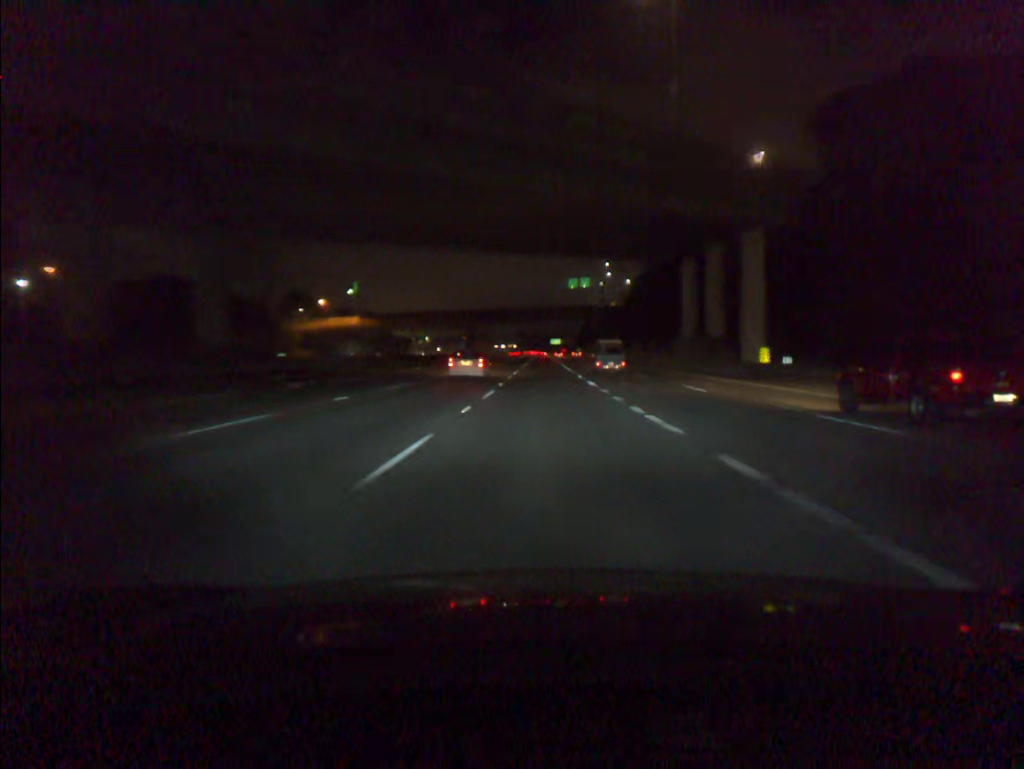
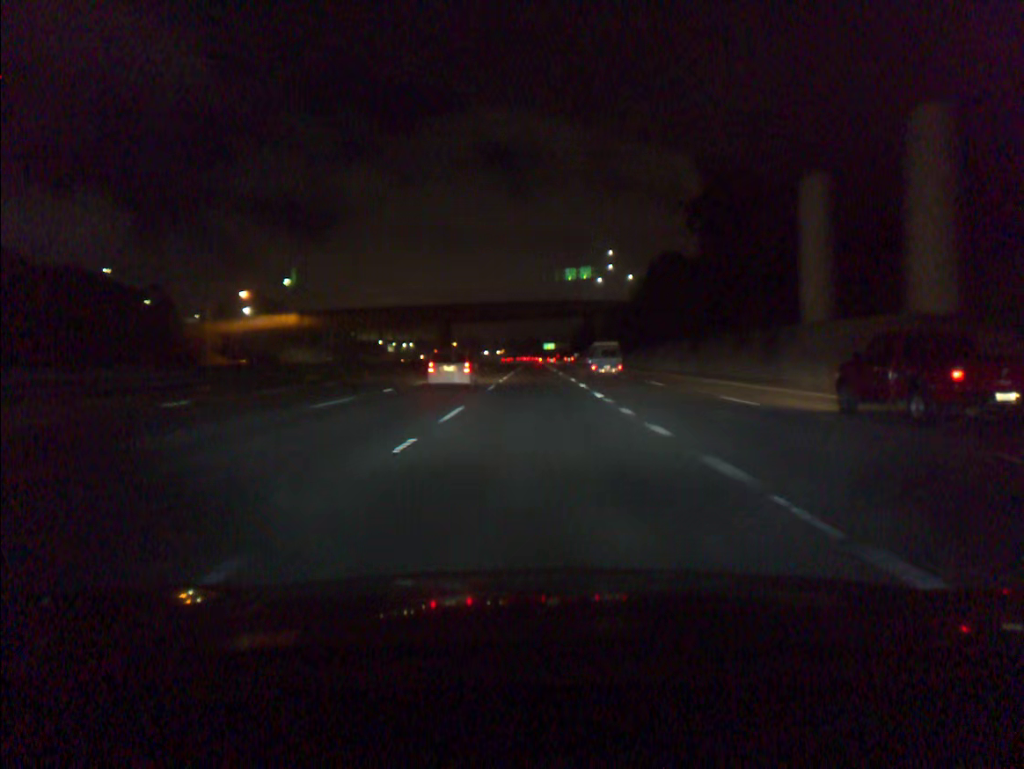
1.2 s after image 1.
(+0.2, +36.3) m; +1°
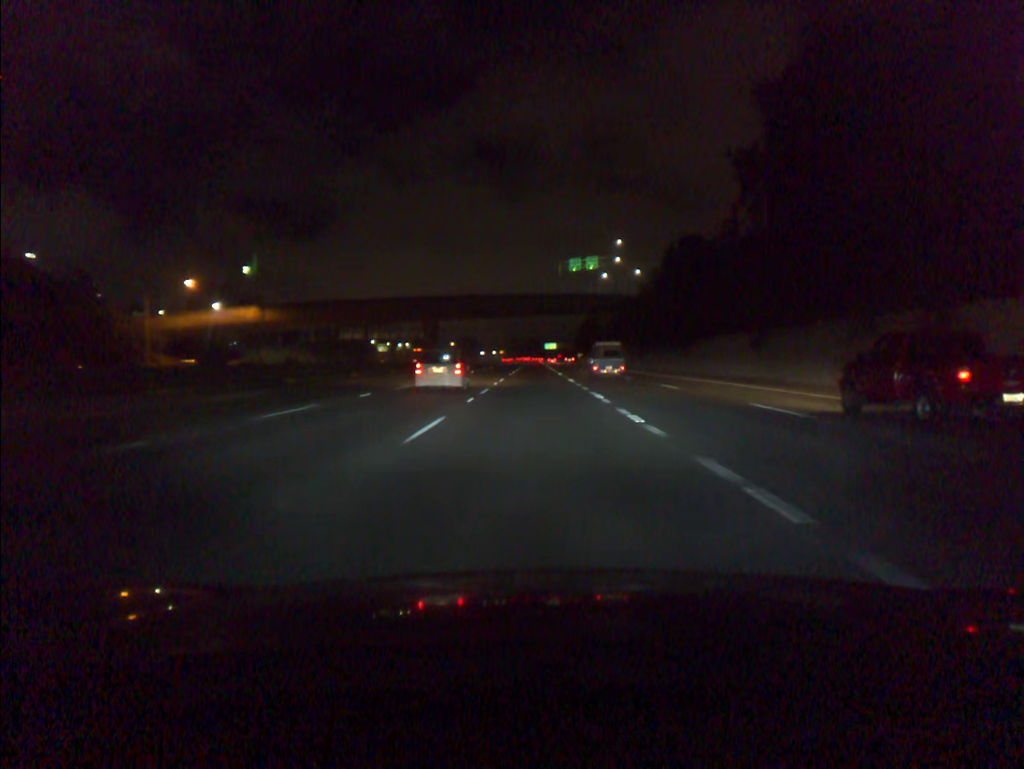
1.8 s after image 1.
(0.0, +18.1) m; 0°
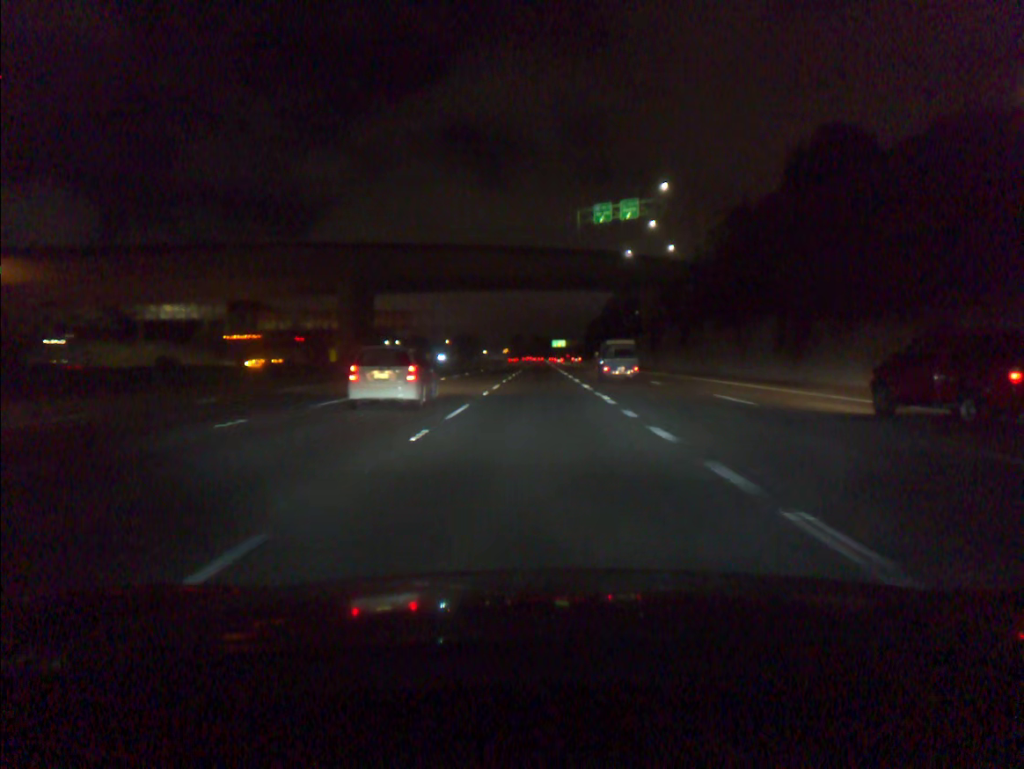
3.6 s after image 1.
(-0.3, +54.2) m; 0°
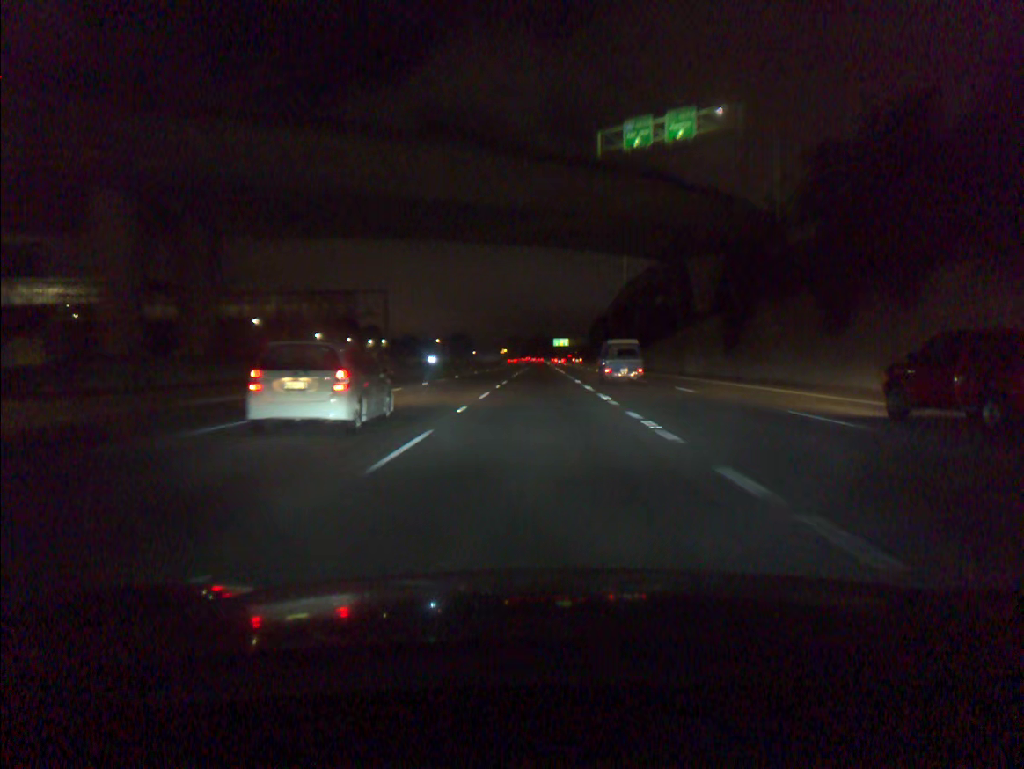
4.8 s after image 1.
(0.0, +36.3) m; 0°
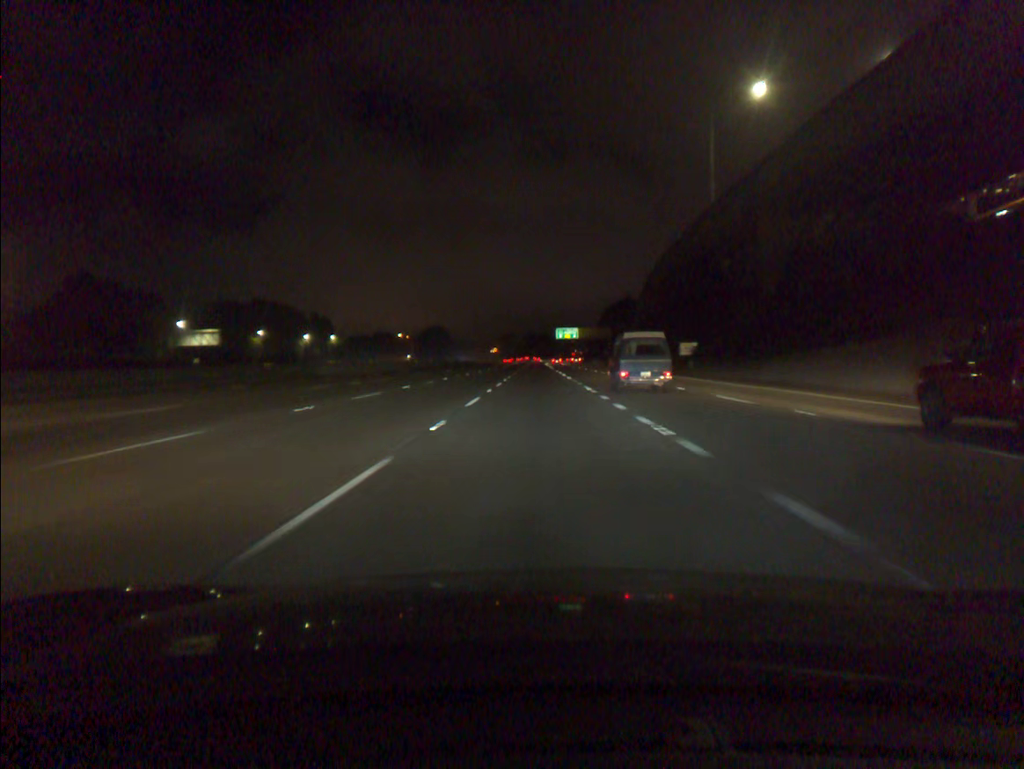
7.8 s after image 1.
(+0.2, +91.3) m; 0°
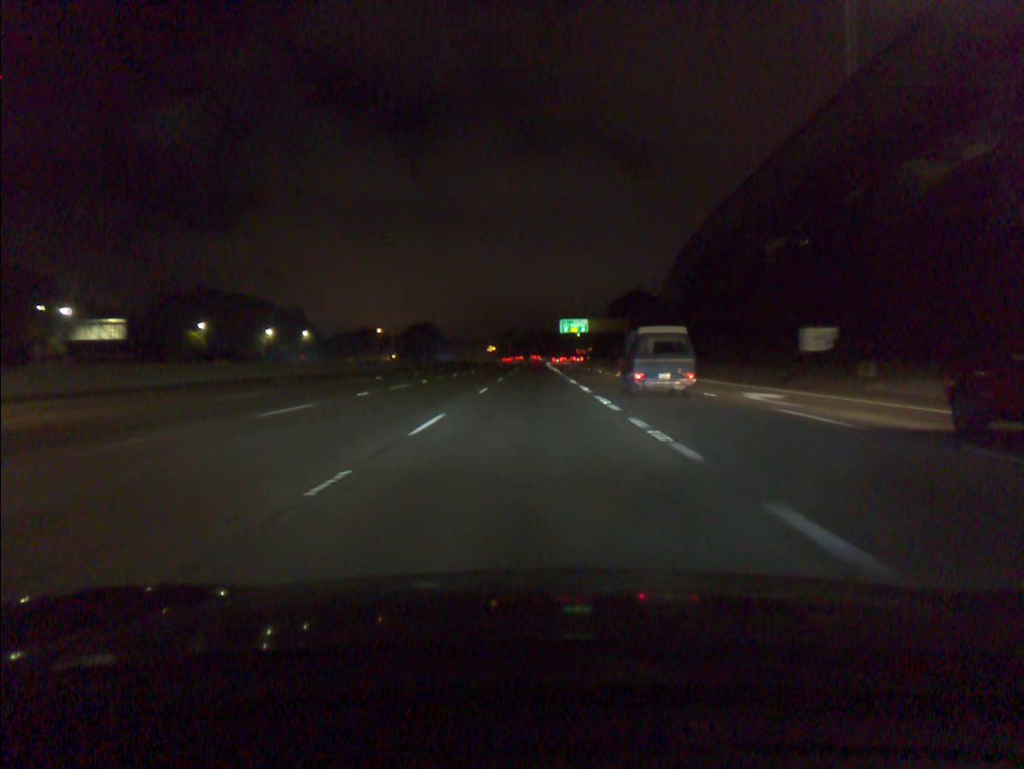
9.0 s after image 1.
(0.0, +36.6) m; 0°
